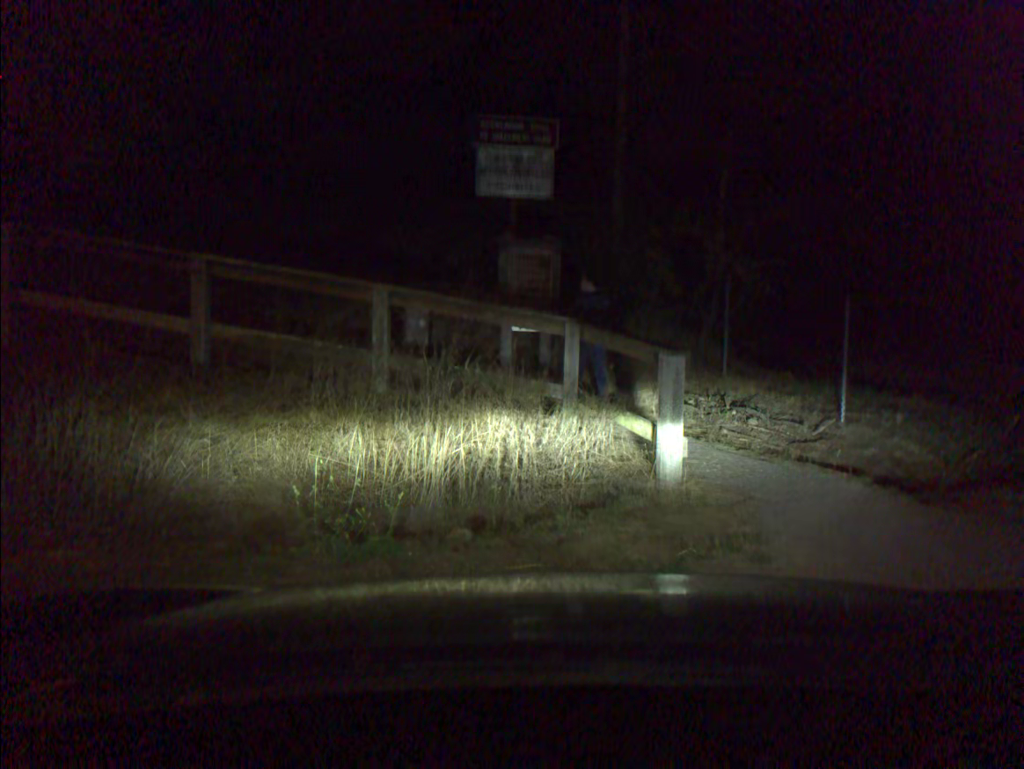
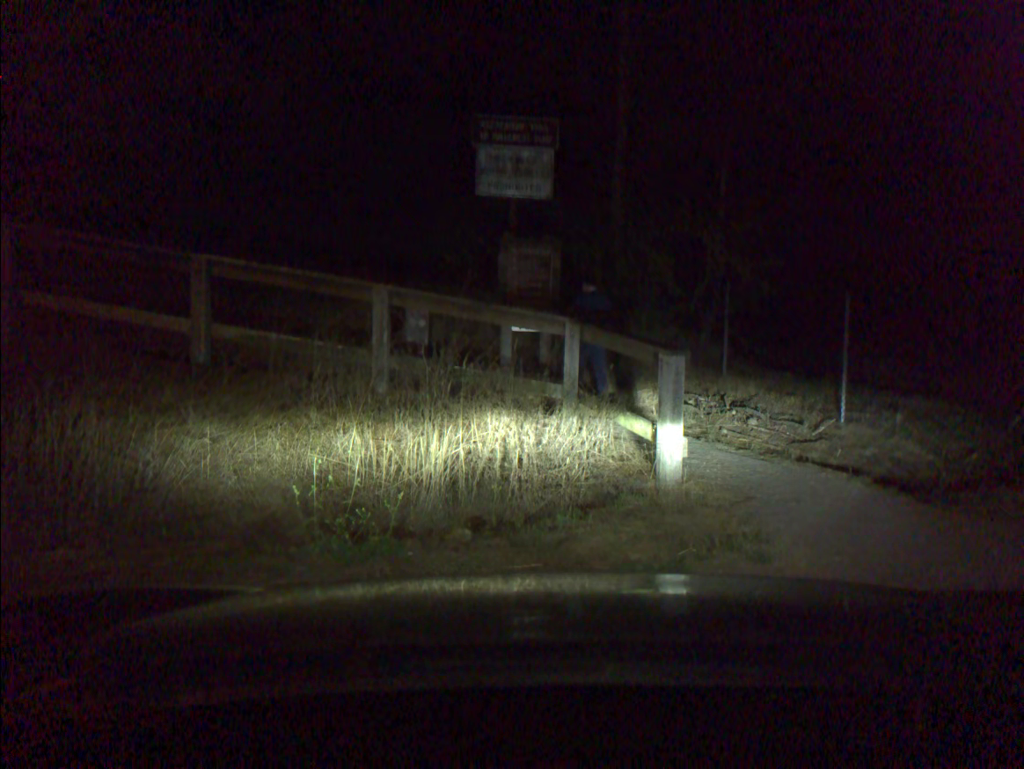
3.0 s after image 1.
(0.0, 0.0) m; 0°
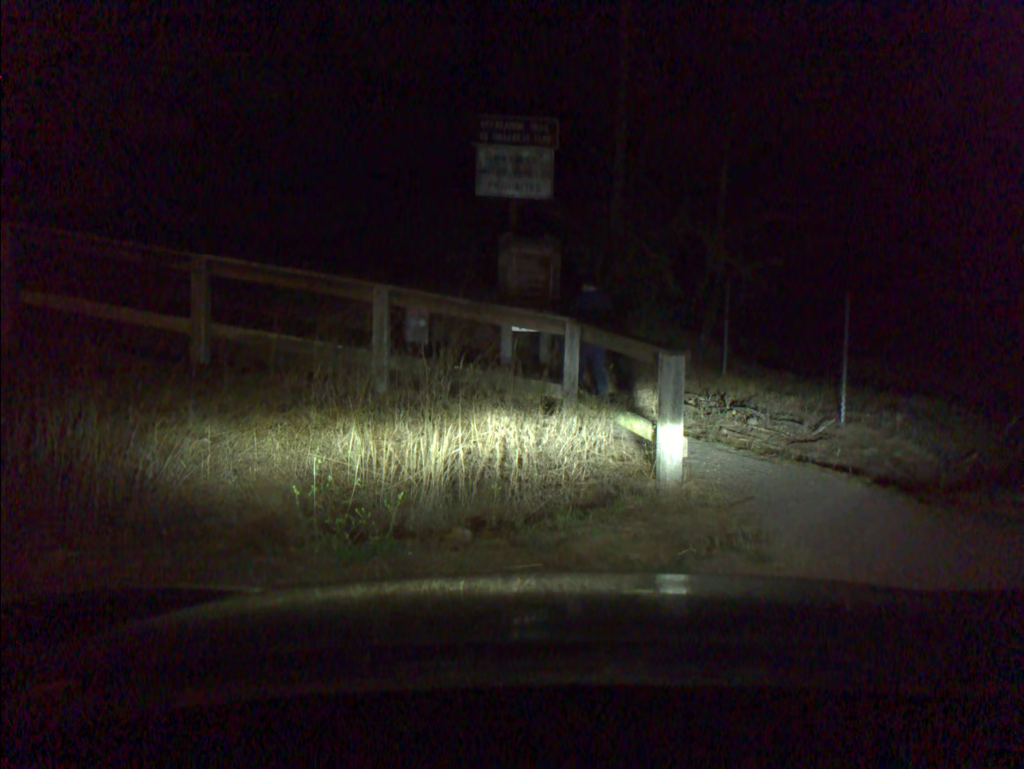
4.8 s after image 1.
(0.0, 0.0) m; 0°
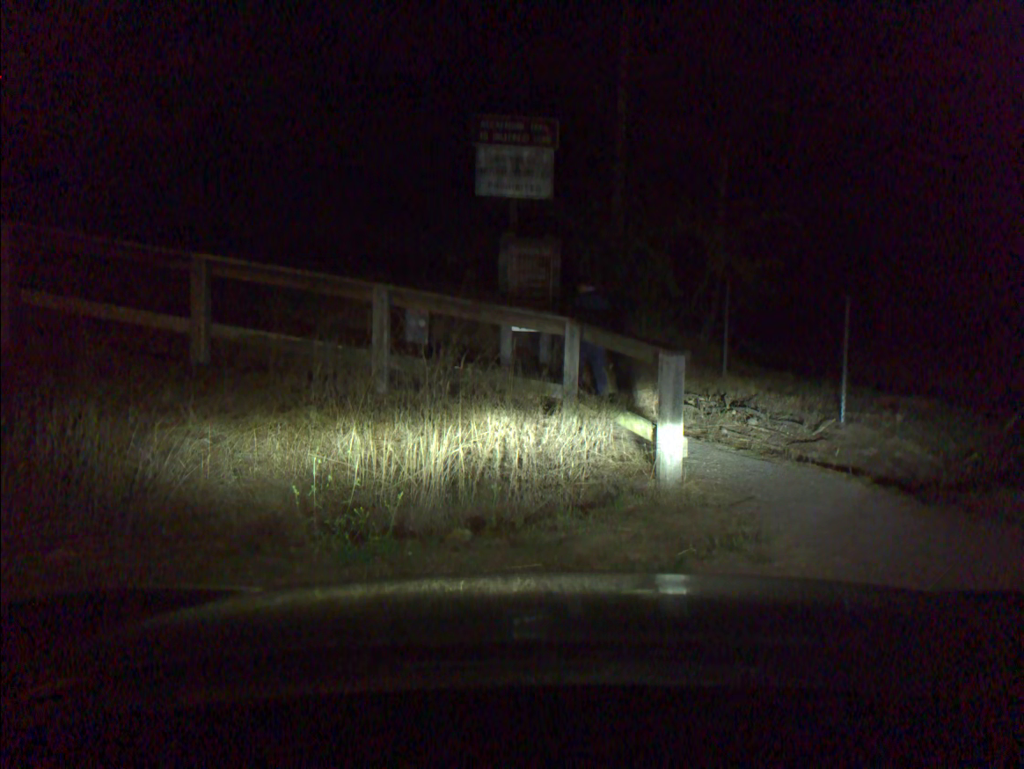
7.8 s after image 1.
(0.0, 0.0) m; 0°
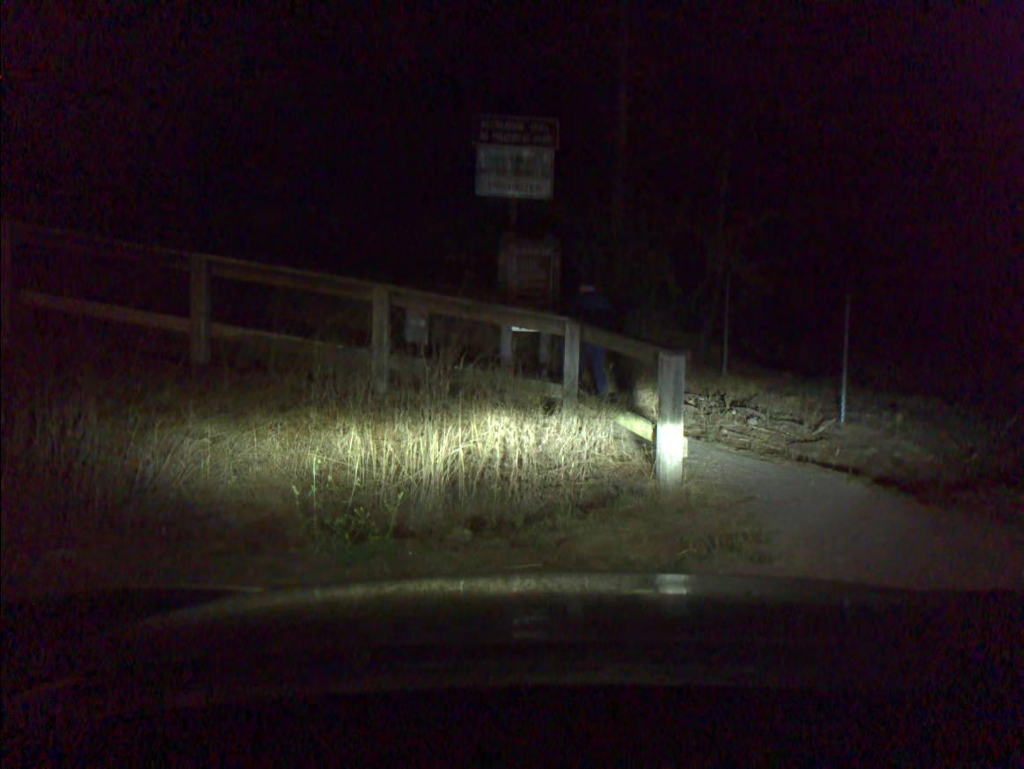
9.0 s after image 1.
(0.0, 0.0) m; 0°
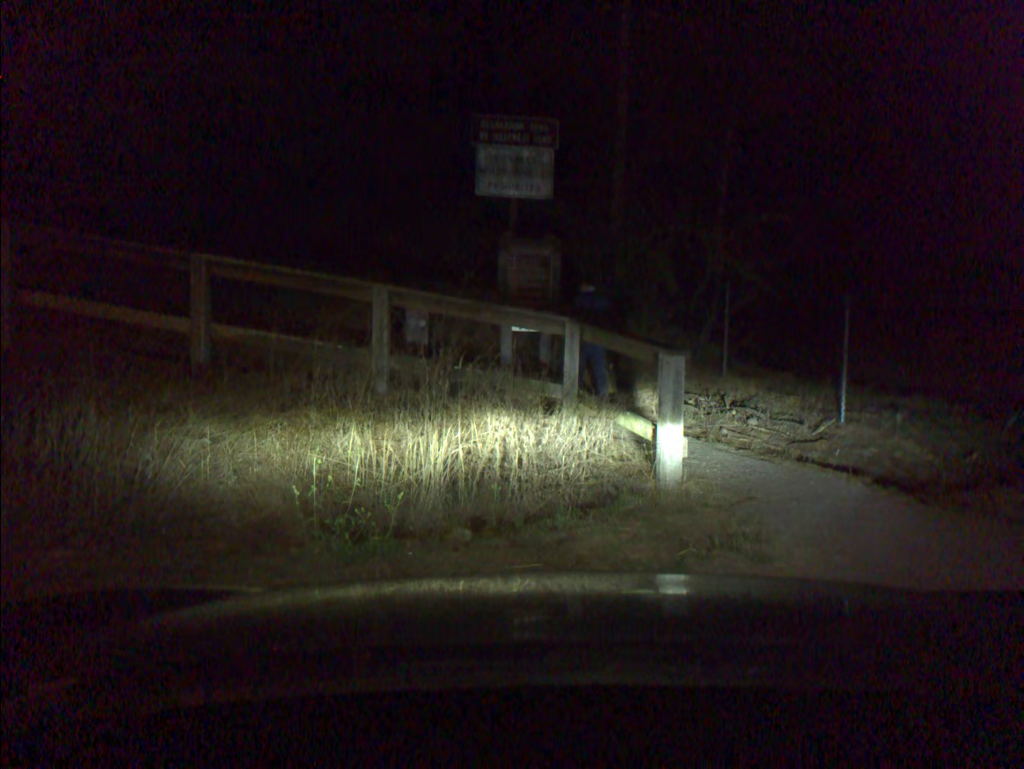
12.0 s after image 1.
(0.0, 0.0) m; 0°
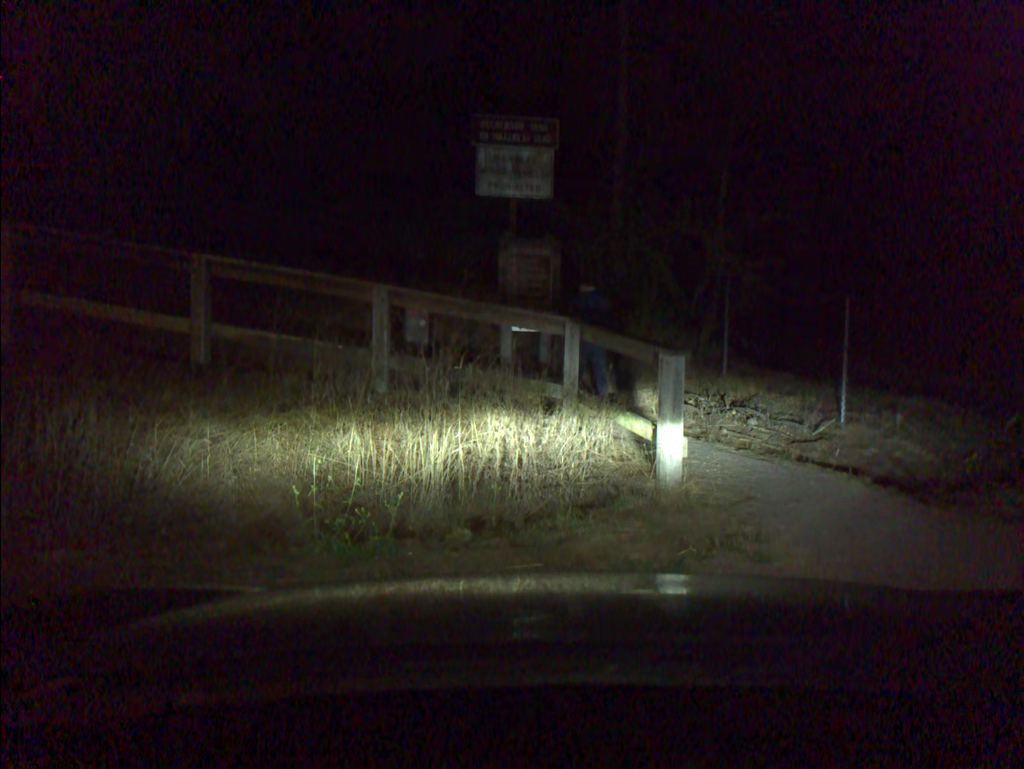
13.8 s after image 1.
(0.0, 0.0) m; 0°
